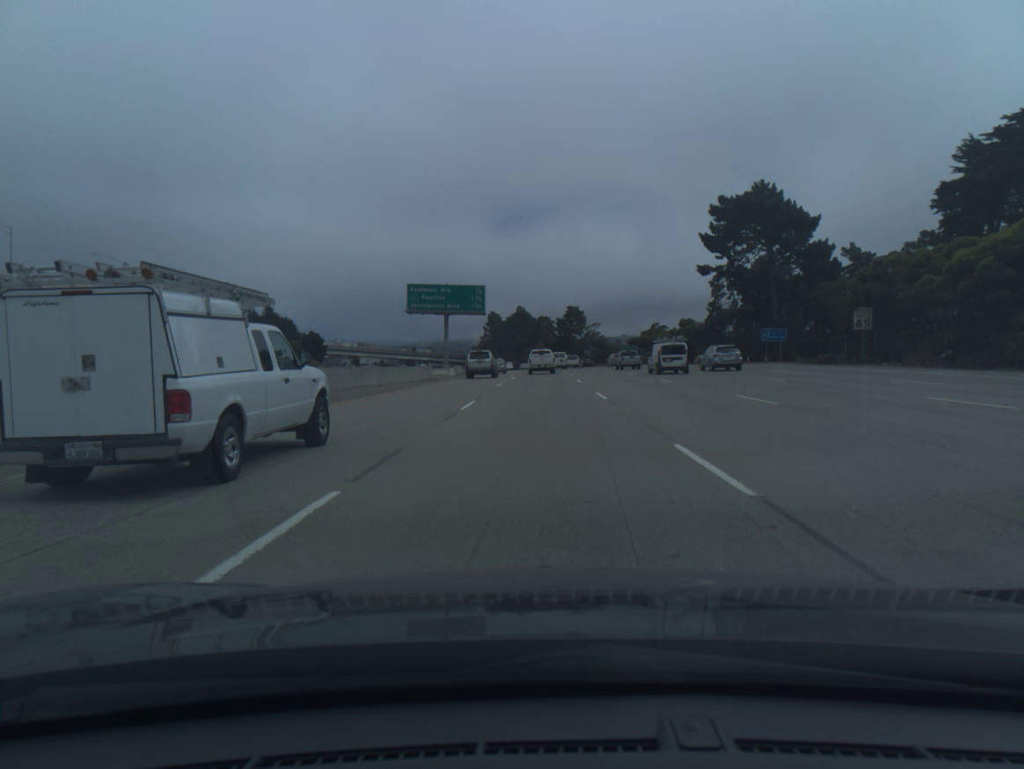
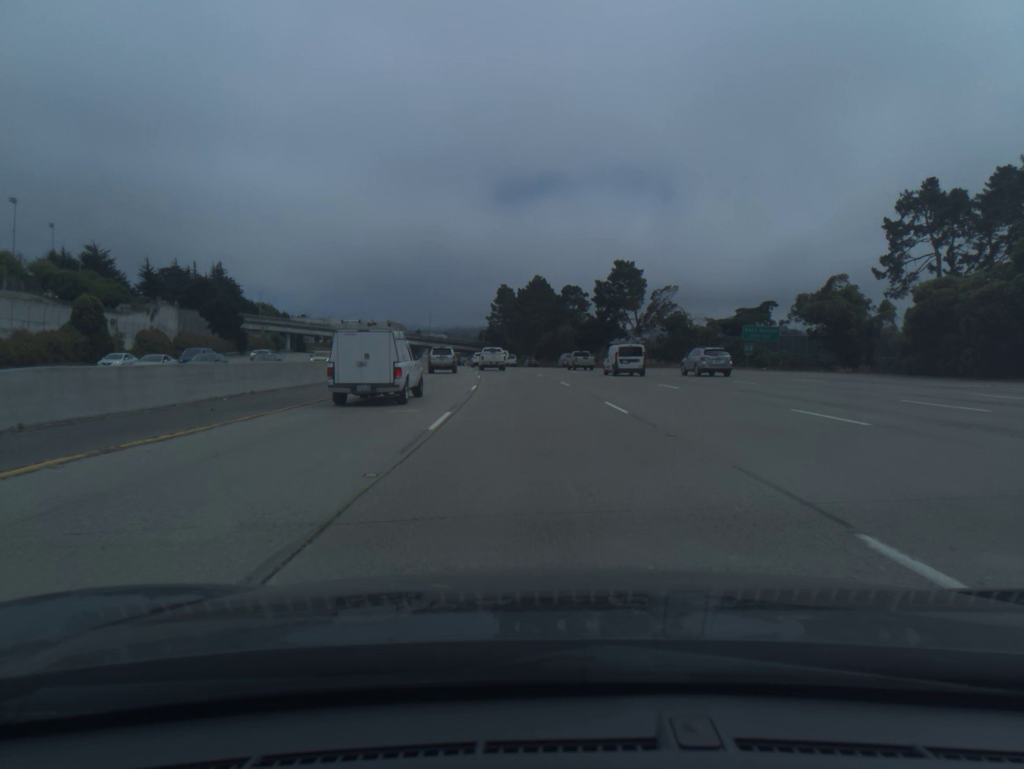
(-0.4, +78.0) m; -2°
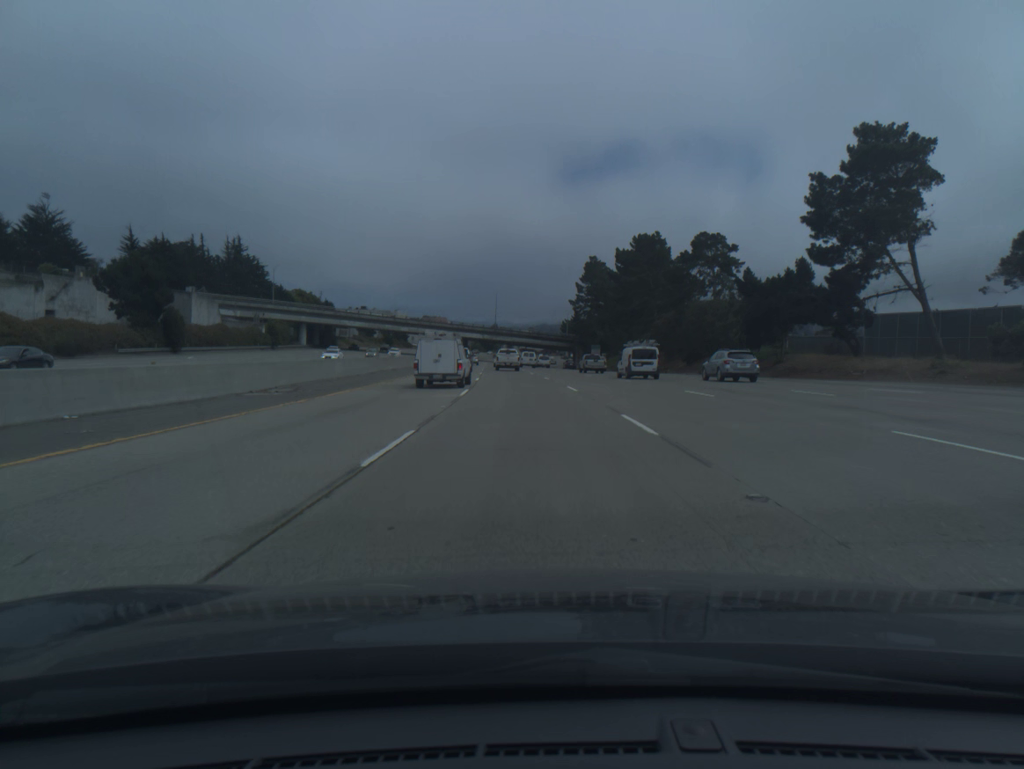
(-3.2, +62.8) m; -6°
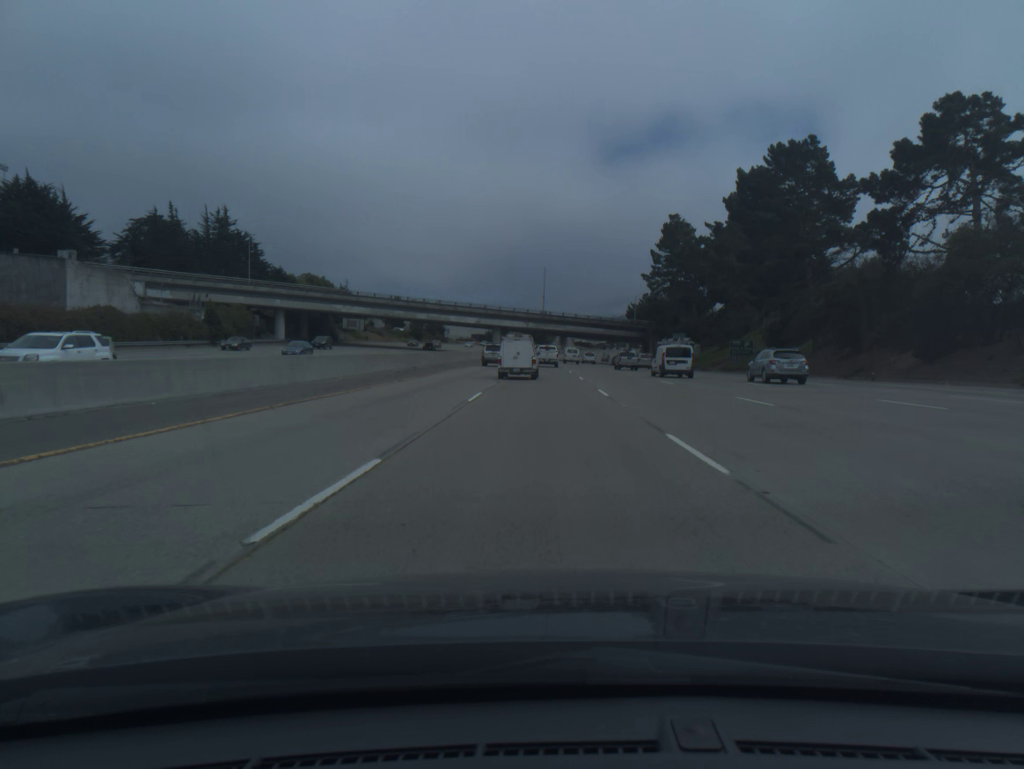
(-1.8, +47.5) m; -4°
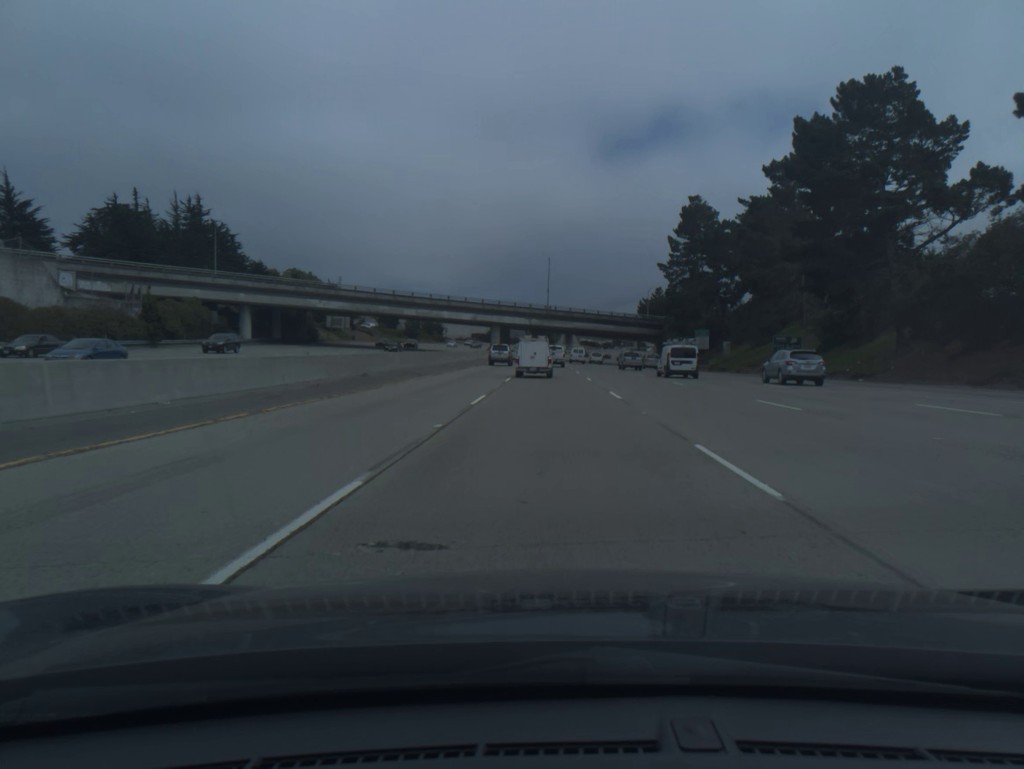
(-0.1, +15.8) m; 0°
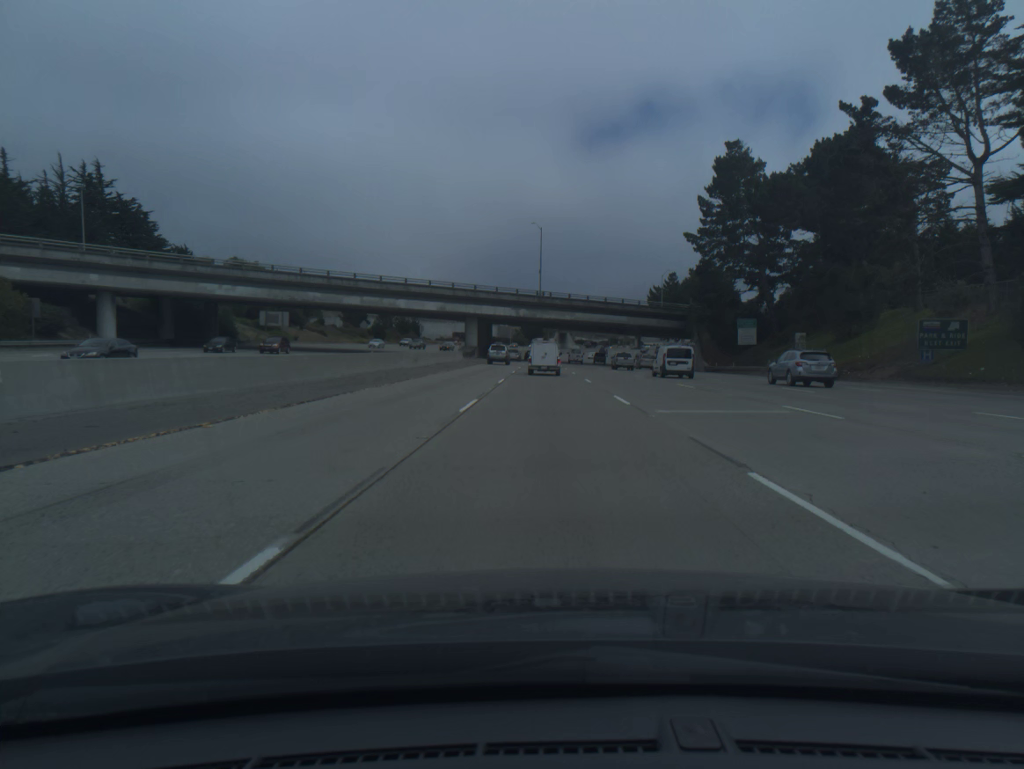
(+0.1, +31.7) m; +1°
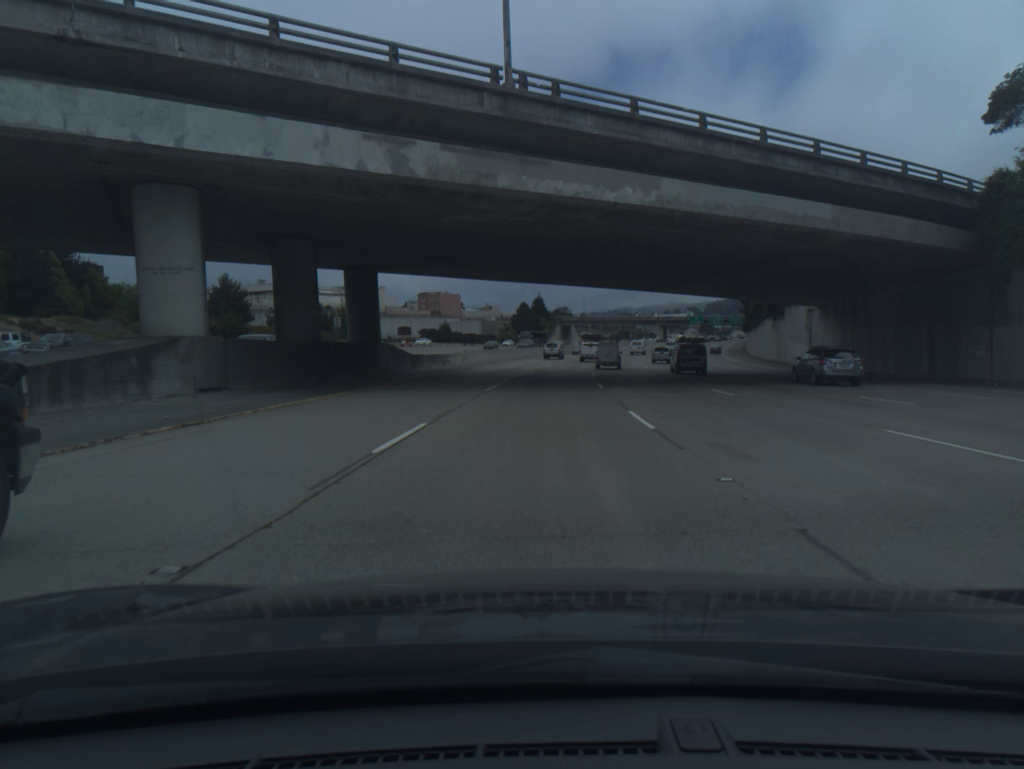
(+0.4, +79.2) m; 0°
